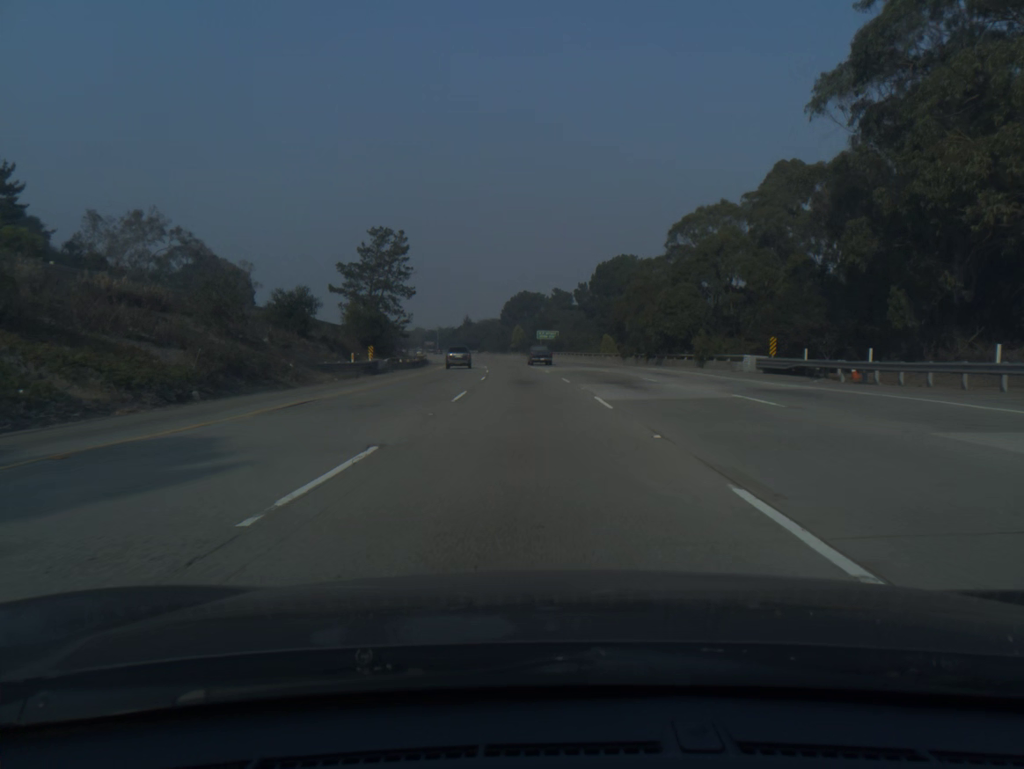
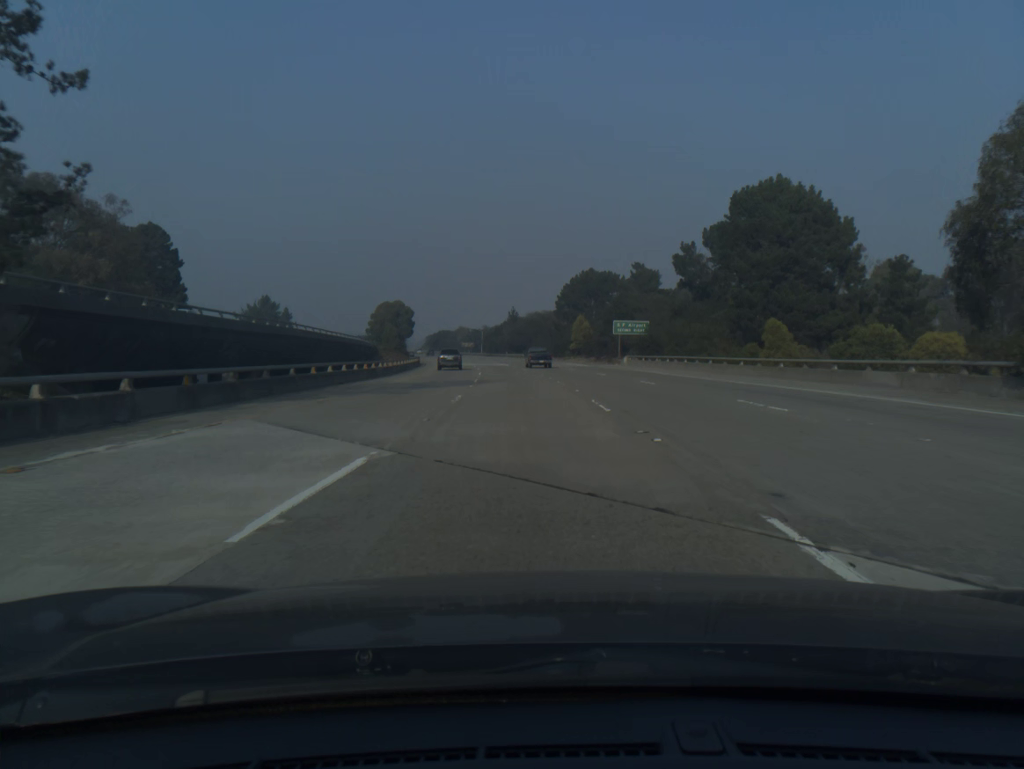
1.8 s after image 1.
(-2.2, +59.1) m; -4°
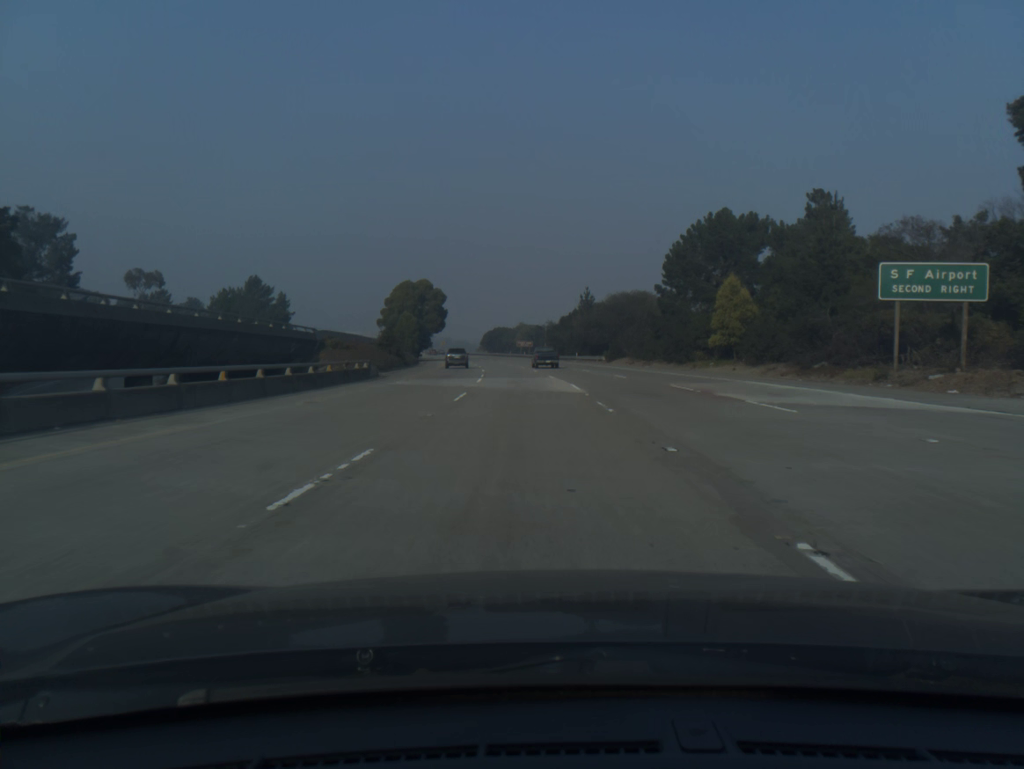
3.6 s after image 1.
(-2.7, +58.9) m; -5°
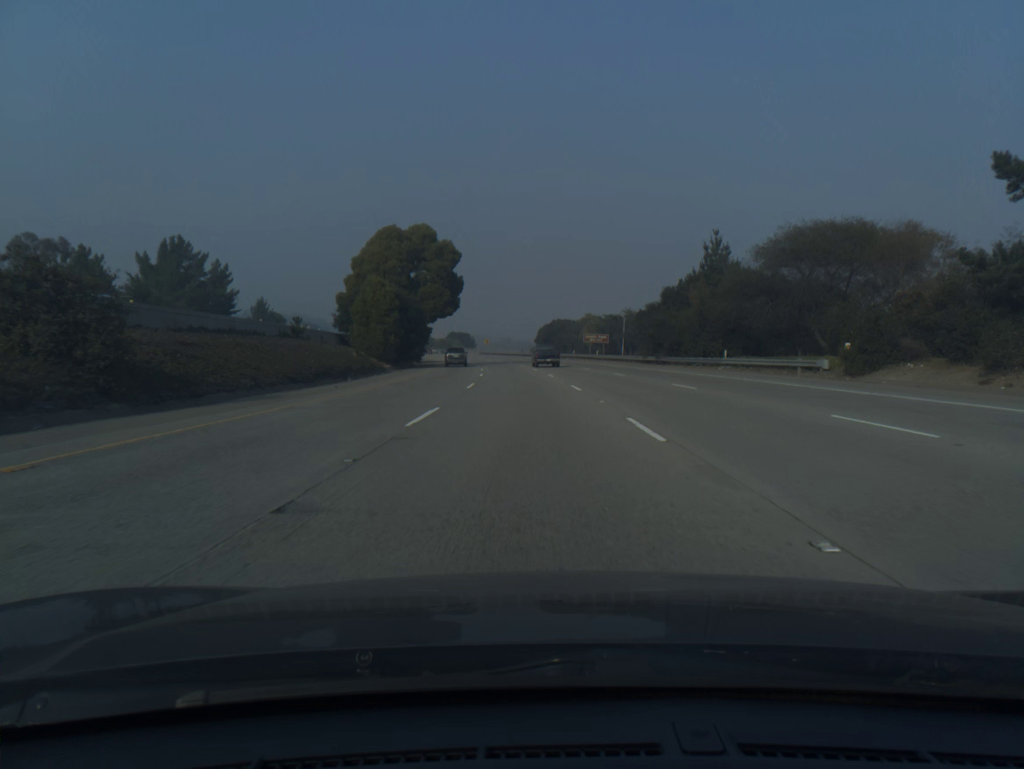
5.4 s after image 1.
(-2.4, +58.8) m; -5°
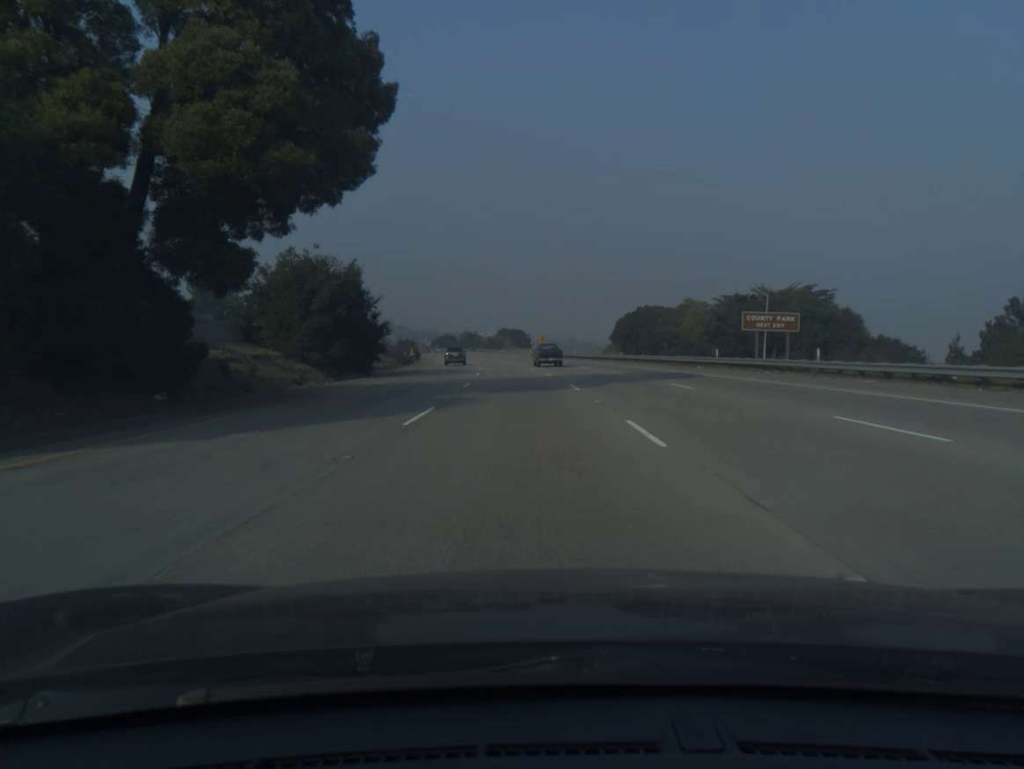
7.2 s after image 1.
(-2.4, +58.8) m; -5°
